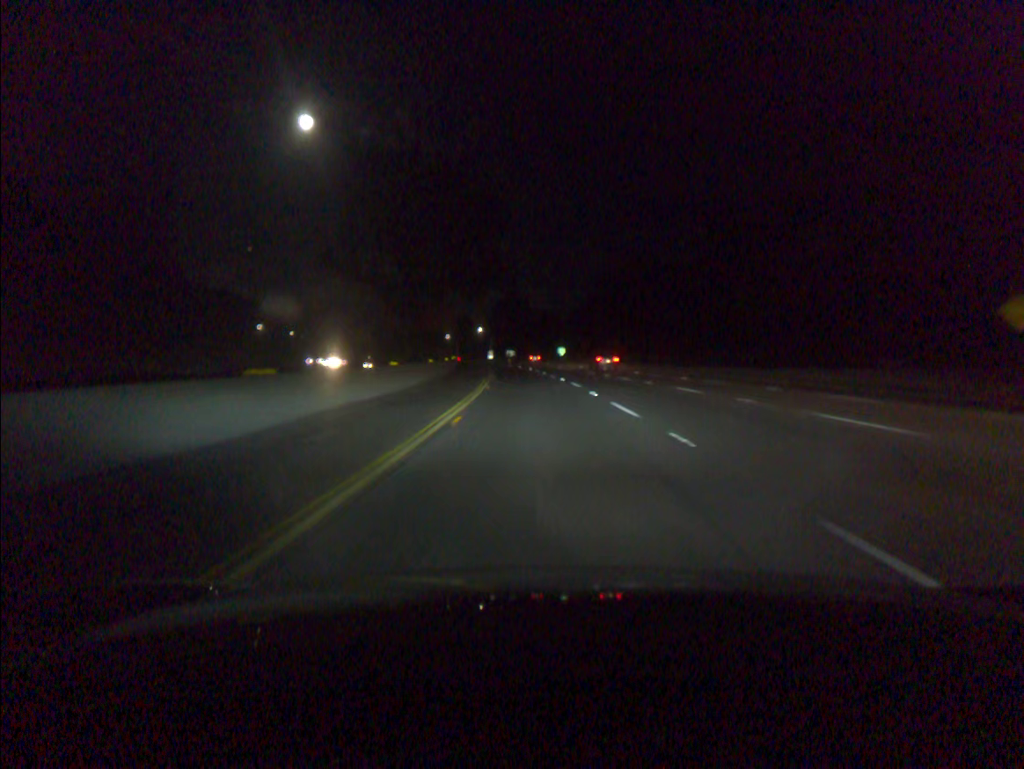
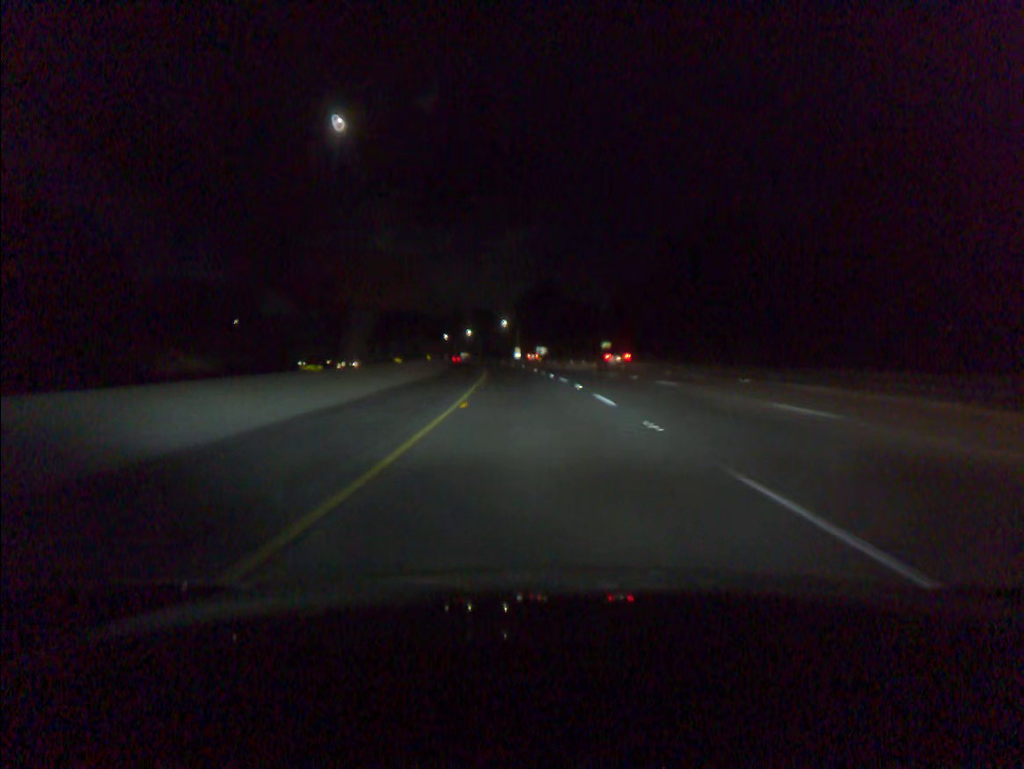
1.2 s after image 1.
(-0.8, +41.0) m; -2°
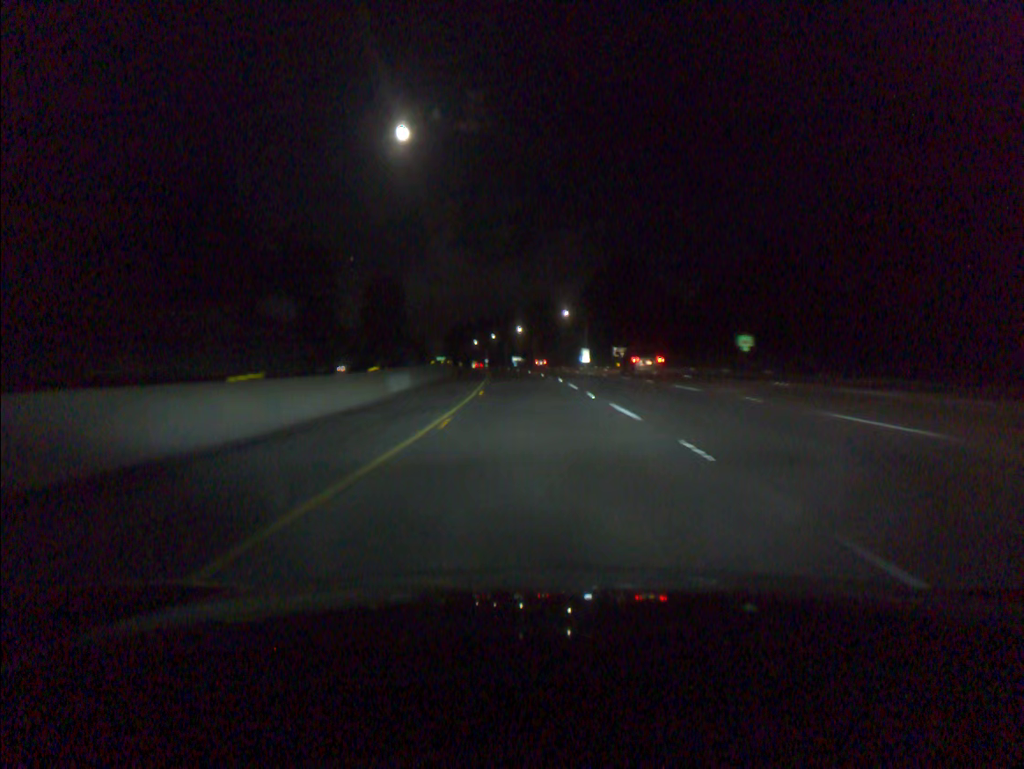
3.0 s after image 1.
(-2.5, +61.4) m; -5°
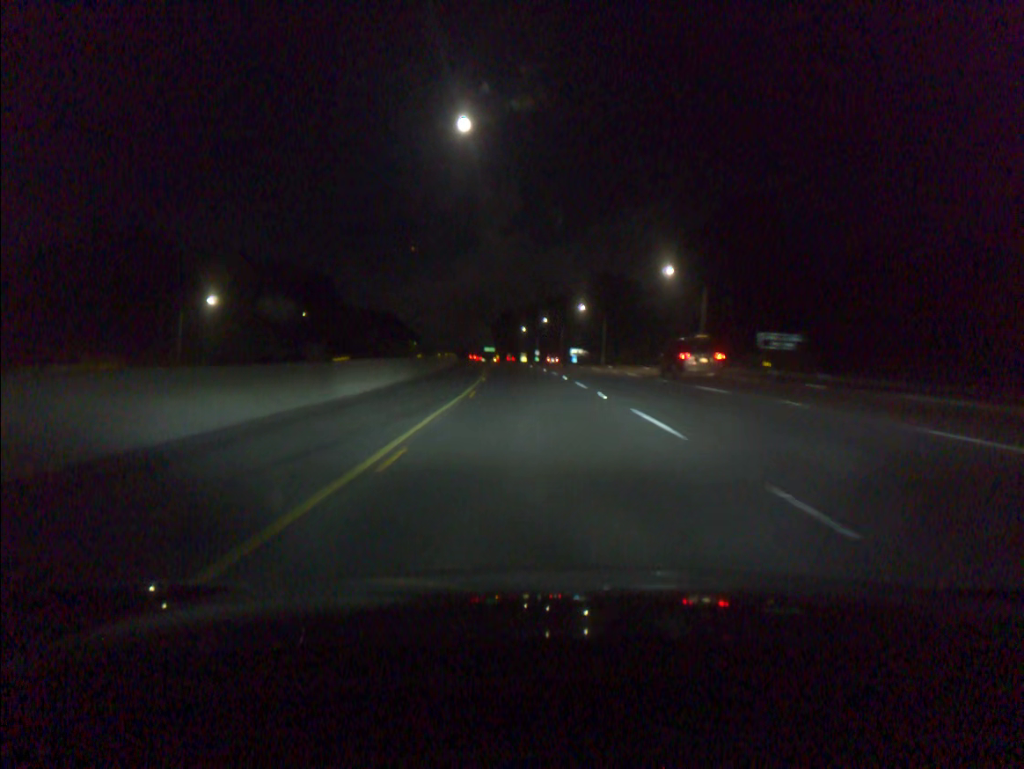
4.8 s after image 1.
(-2.4, +61.5) m; -4°
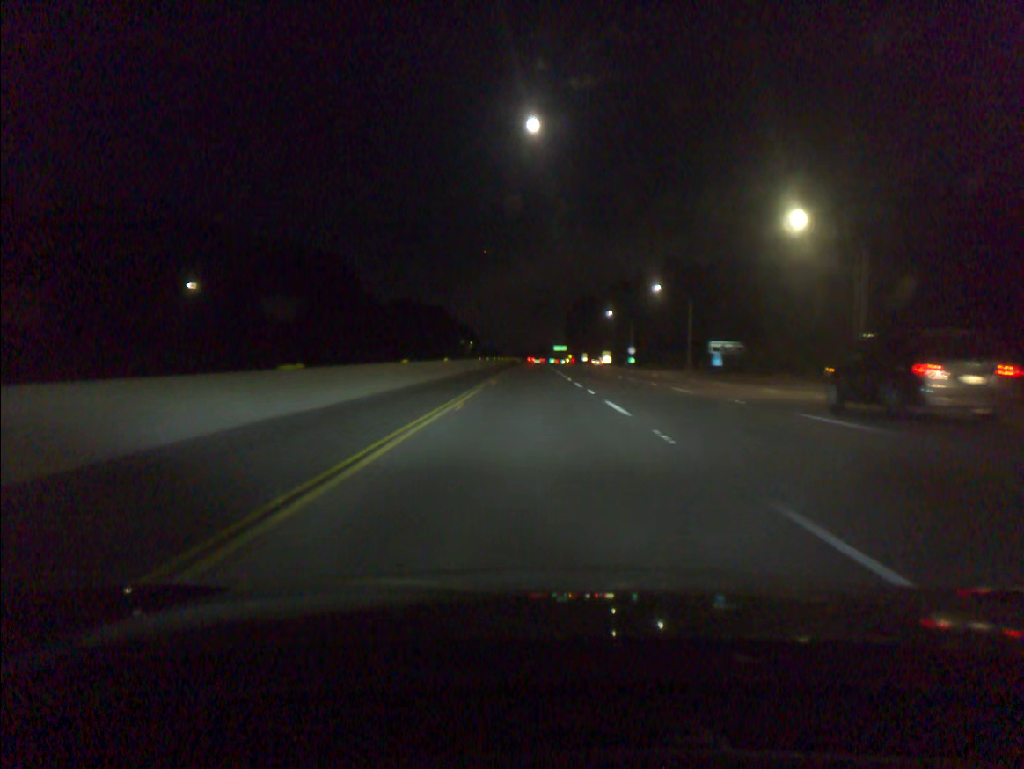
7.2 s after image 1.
(-3.9, +82.0) m; -5°
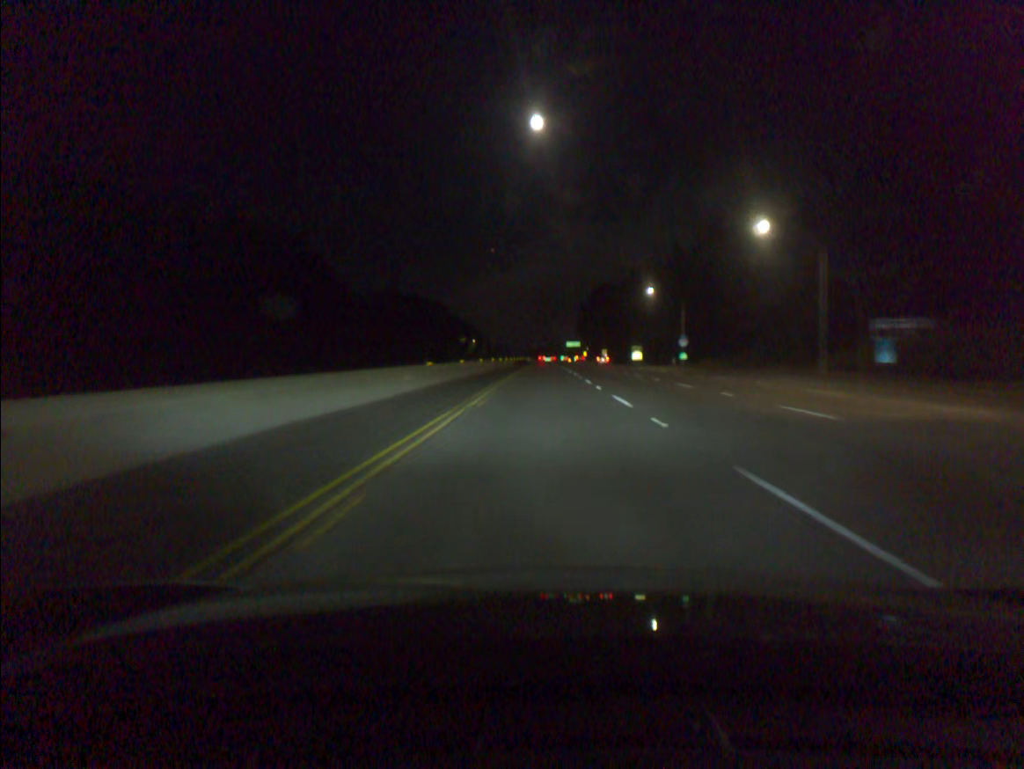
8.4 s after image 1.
(-0.4, +41.1) m; -1°
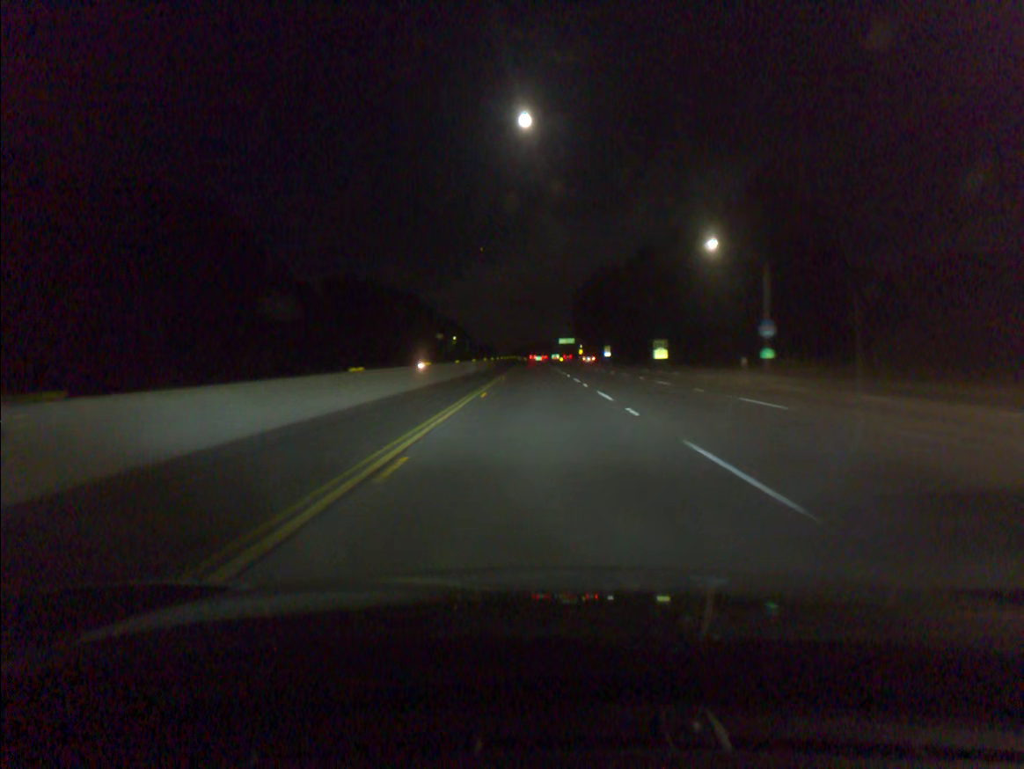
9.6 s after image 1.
(+0.2, +41.2) m; +1°
